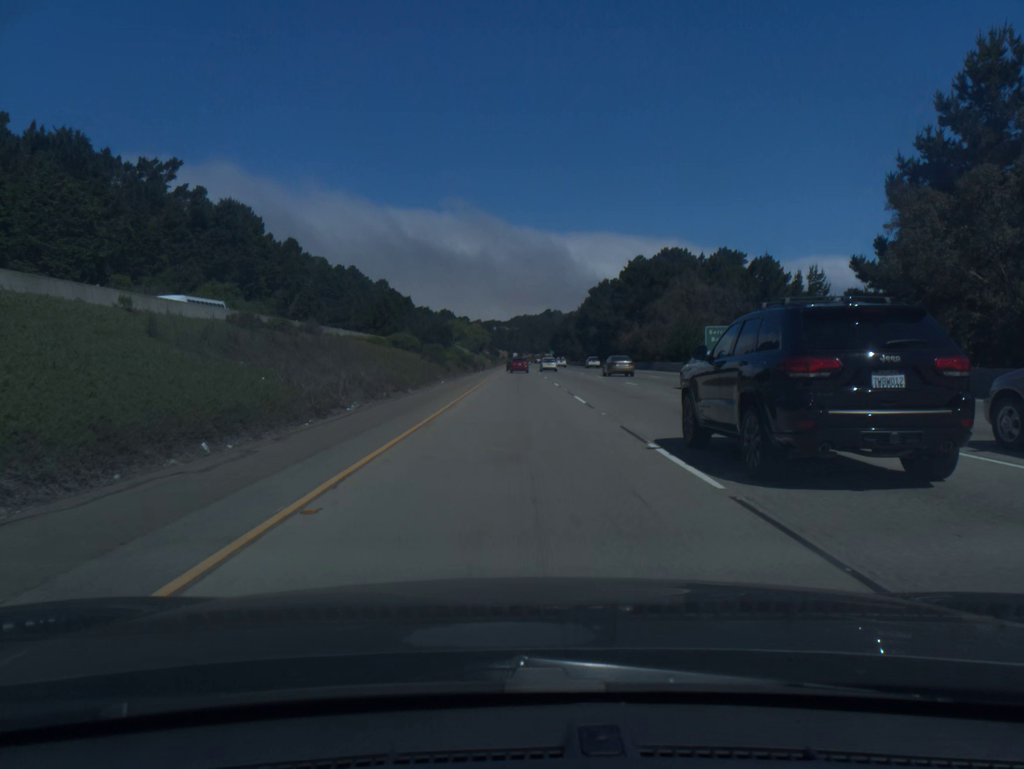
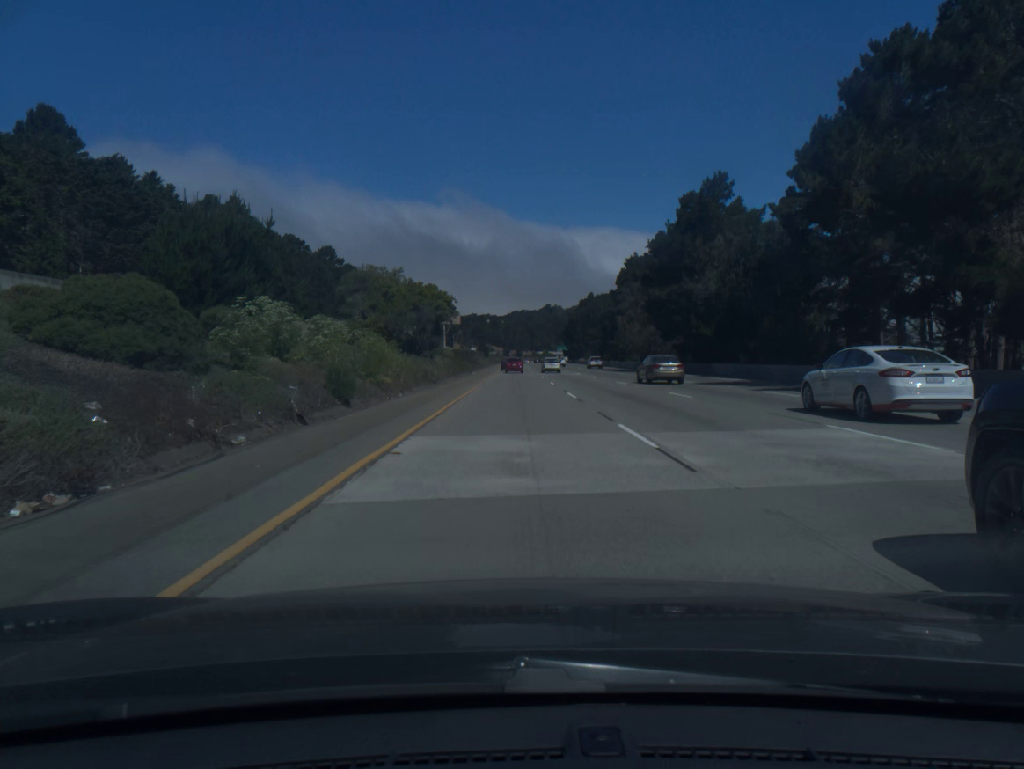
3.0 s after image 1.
(-0.1, +98.7) m; 0°
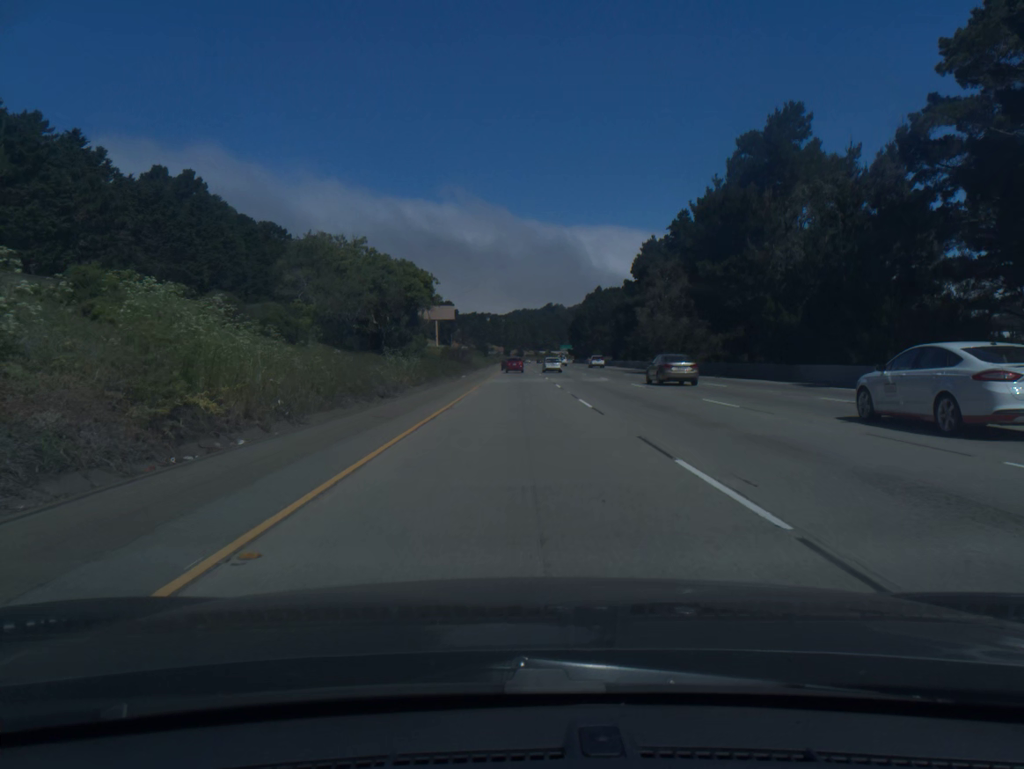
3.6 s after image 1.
(0.0, +19.8) m; 0°
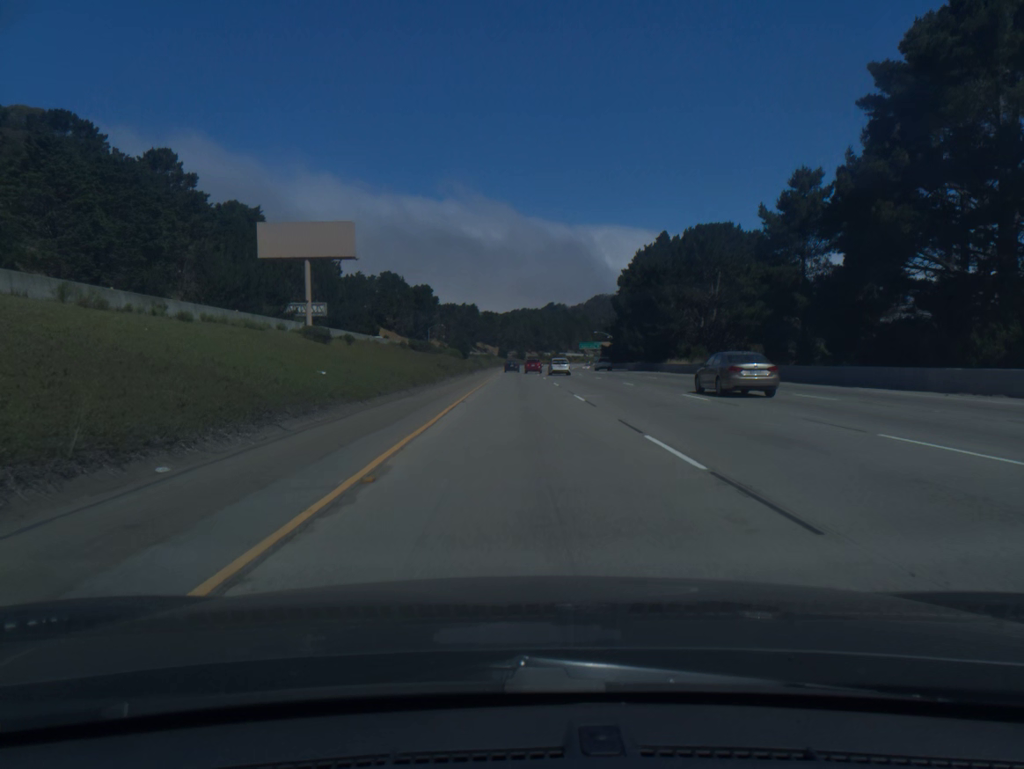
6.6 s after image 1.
(-0.3, +99.1) m; 0°
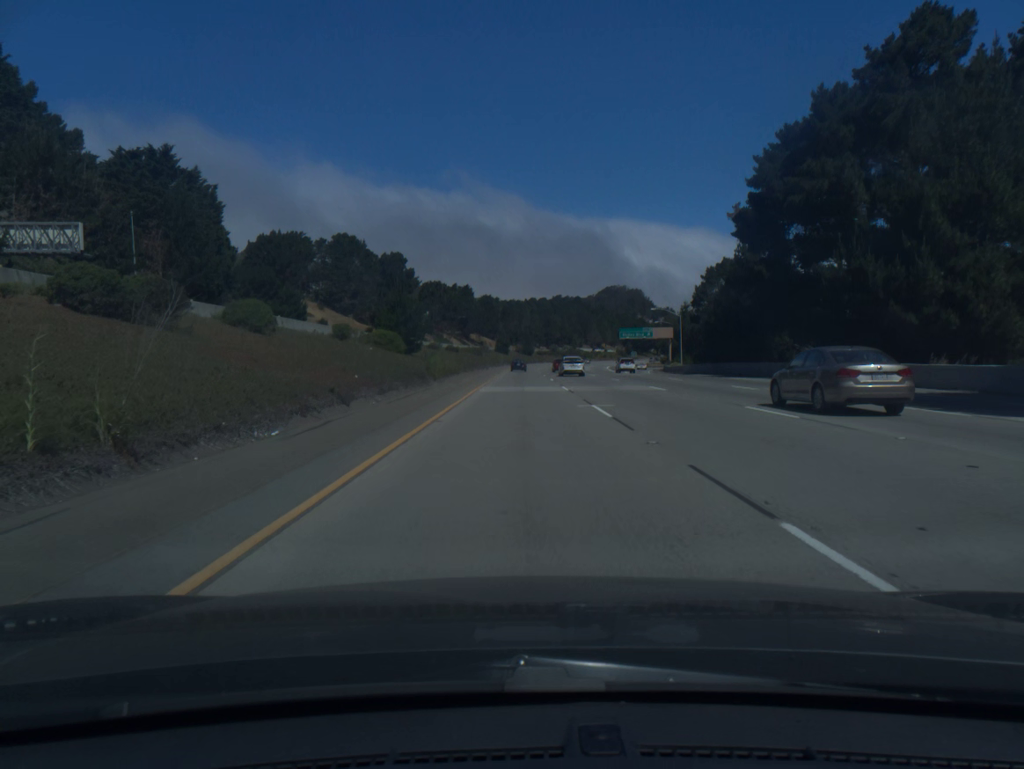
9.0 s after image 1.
(-0.1, +79.9) m; 0°
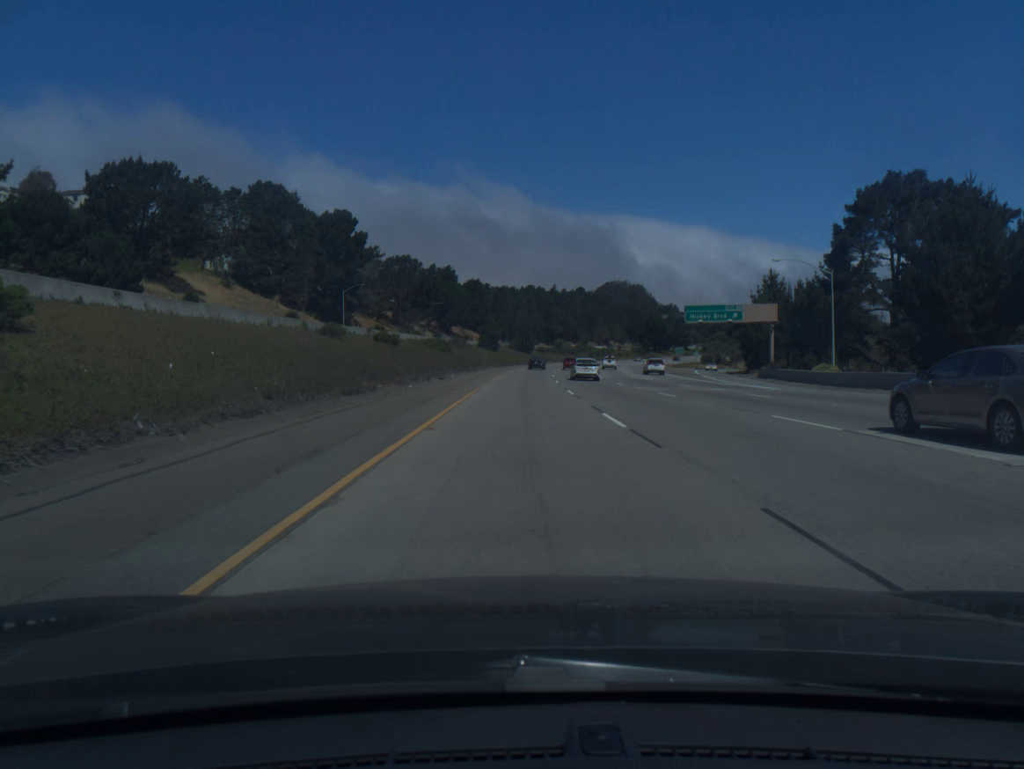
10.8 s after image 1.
(+0.2, +60.4) m; 0°
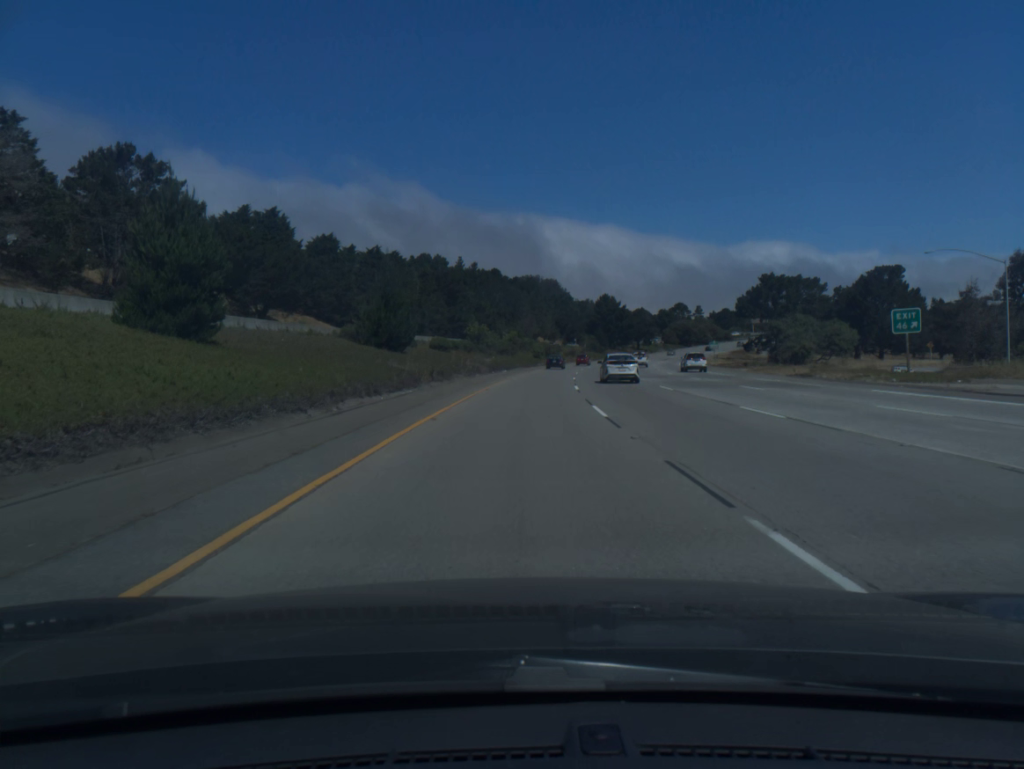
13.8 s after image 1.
(+4.0, +100.1) m; +6°
